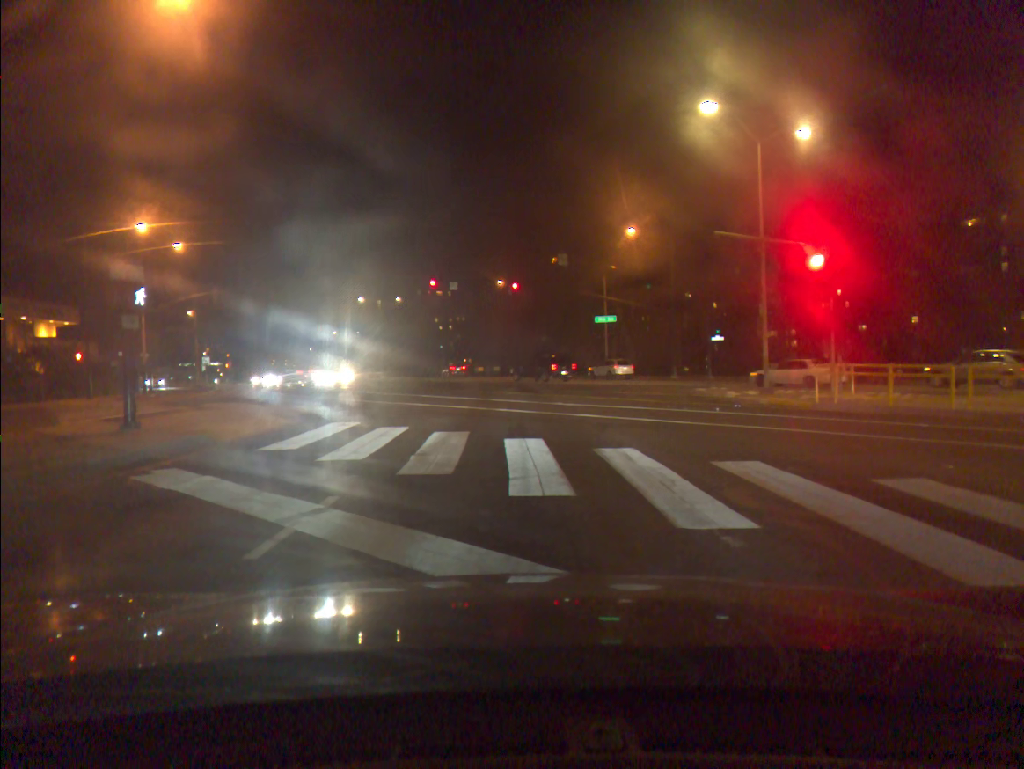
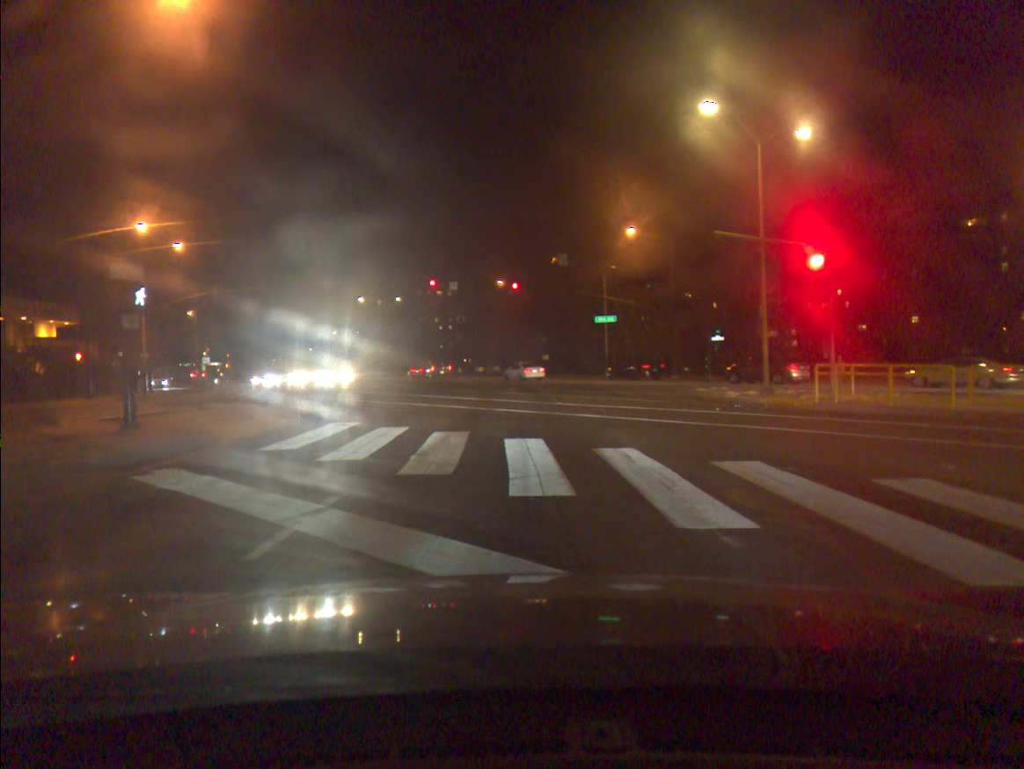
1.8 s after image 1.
(0.0, 0.0) m; 0°
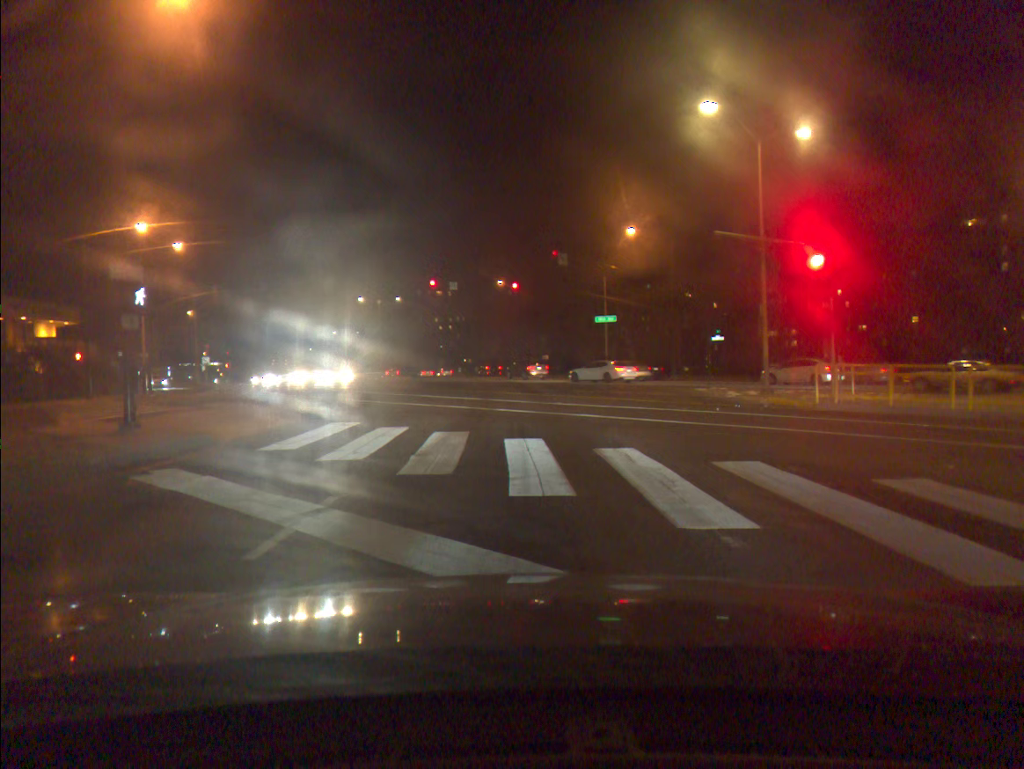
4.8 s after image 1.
(0.0, 0.0) m; 0°
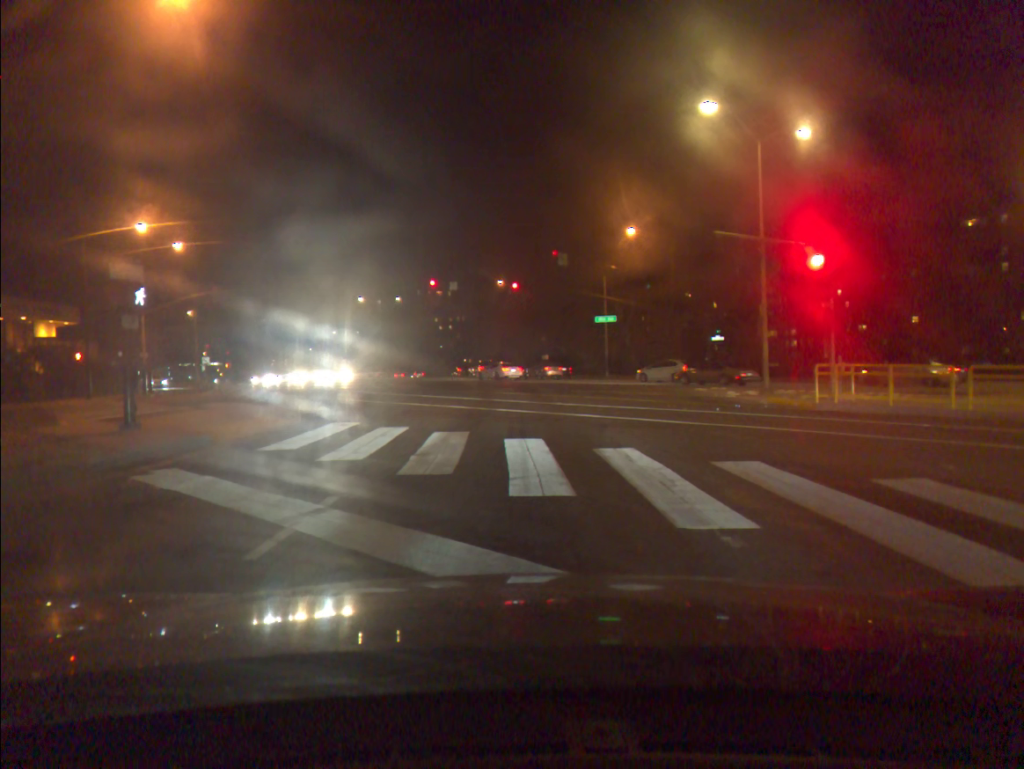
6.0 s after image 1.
(0.0, 0.0) m; 0°
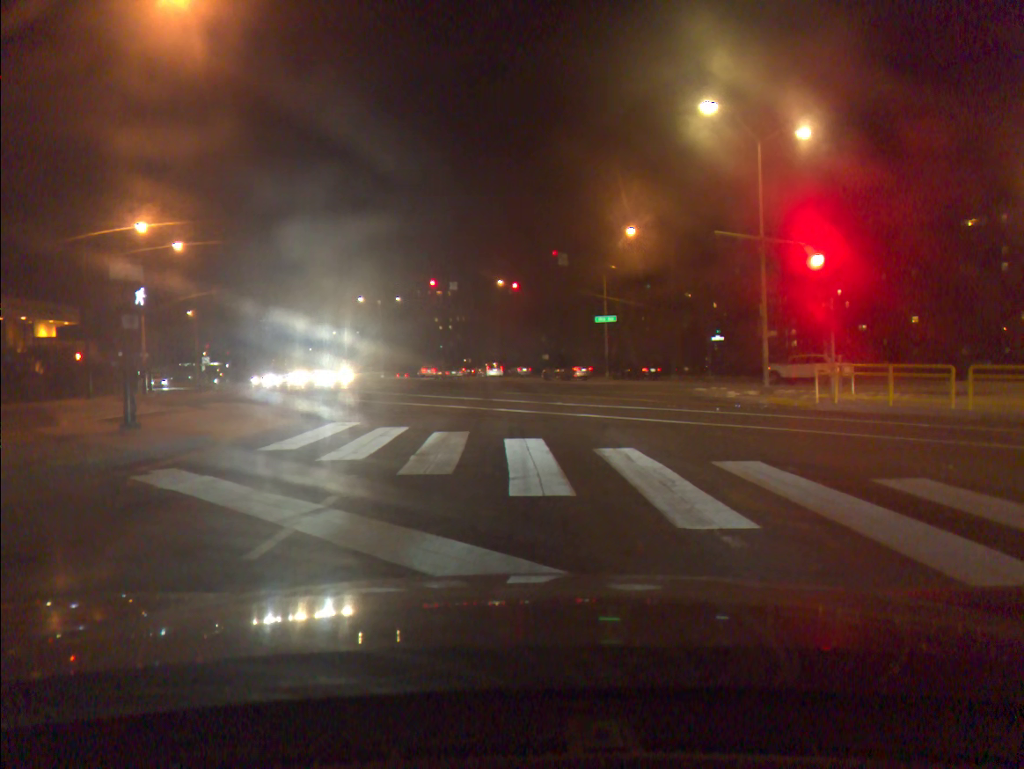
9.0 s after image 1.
(0.0, 0.0) m; 0°
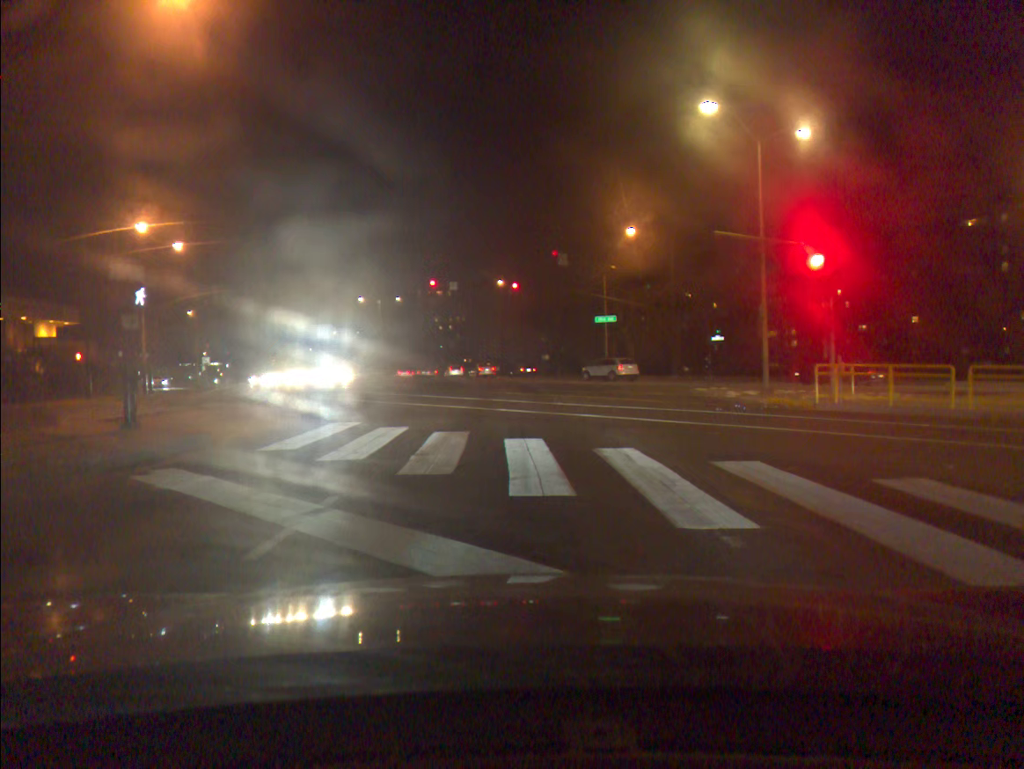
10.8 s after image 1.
(0.0, 0.0) m; 0°
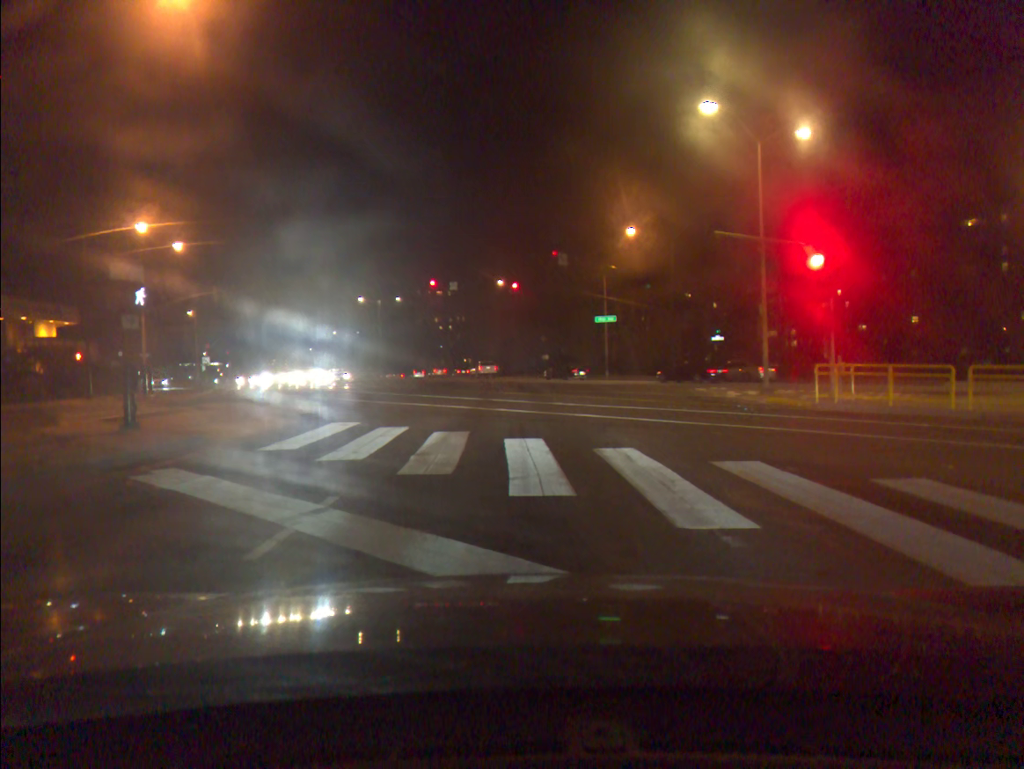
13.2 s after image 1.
(0.0, 0.0) m; 0°
